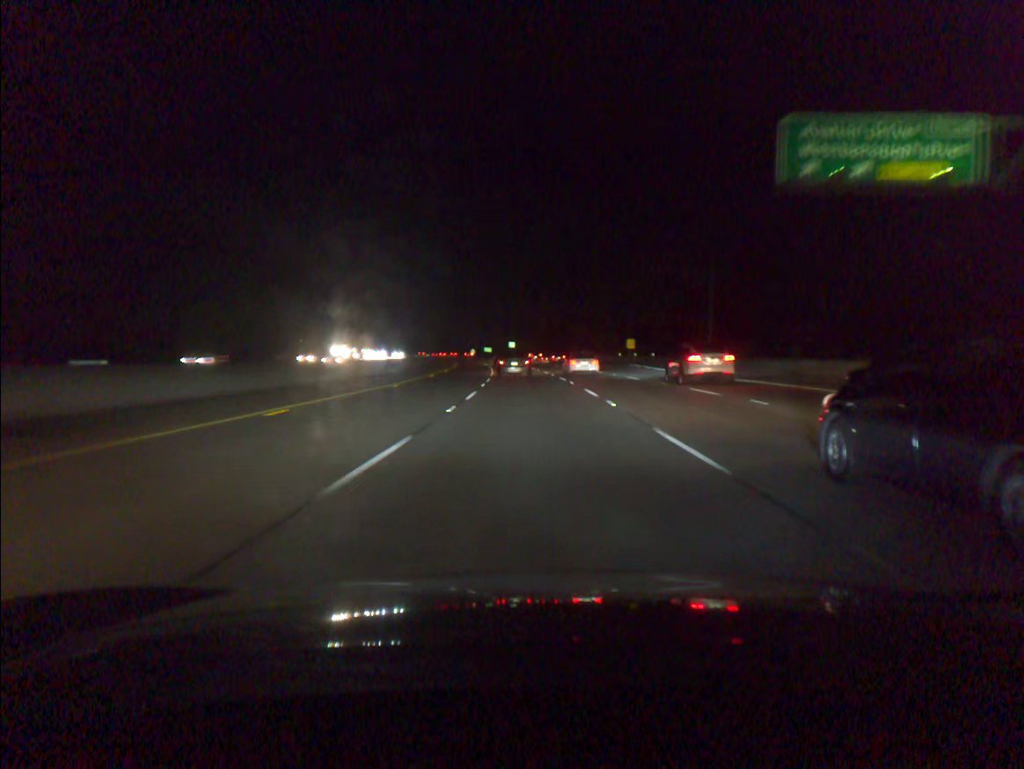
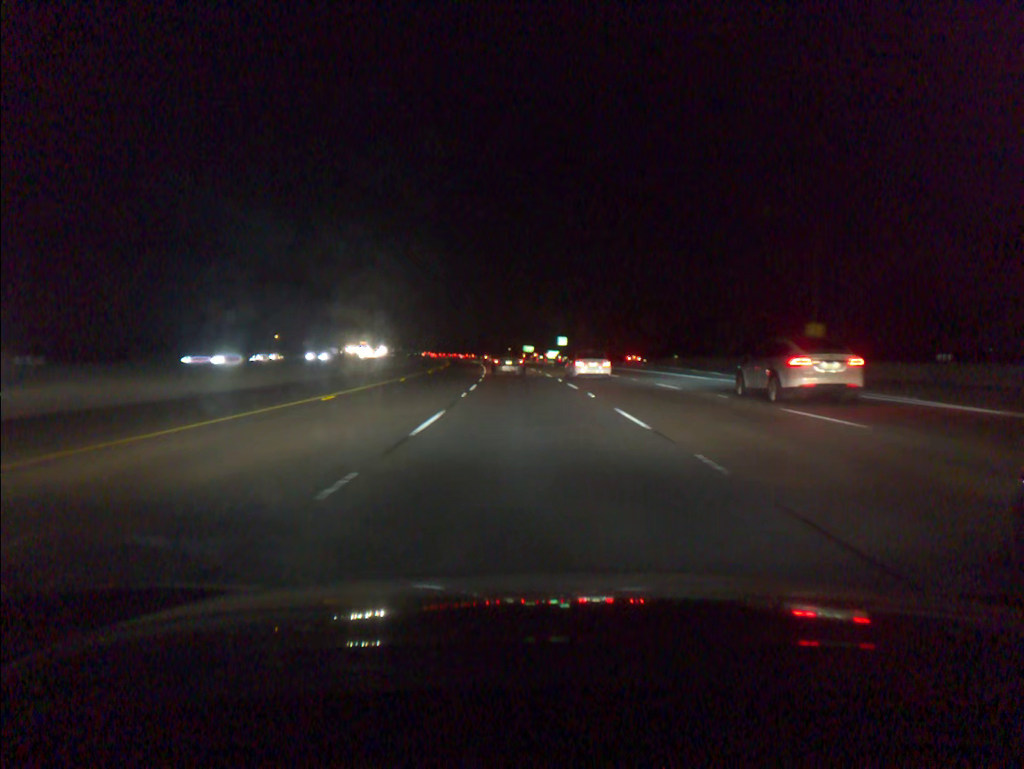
(-1.9, +68.2) m; -4°
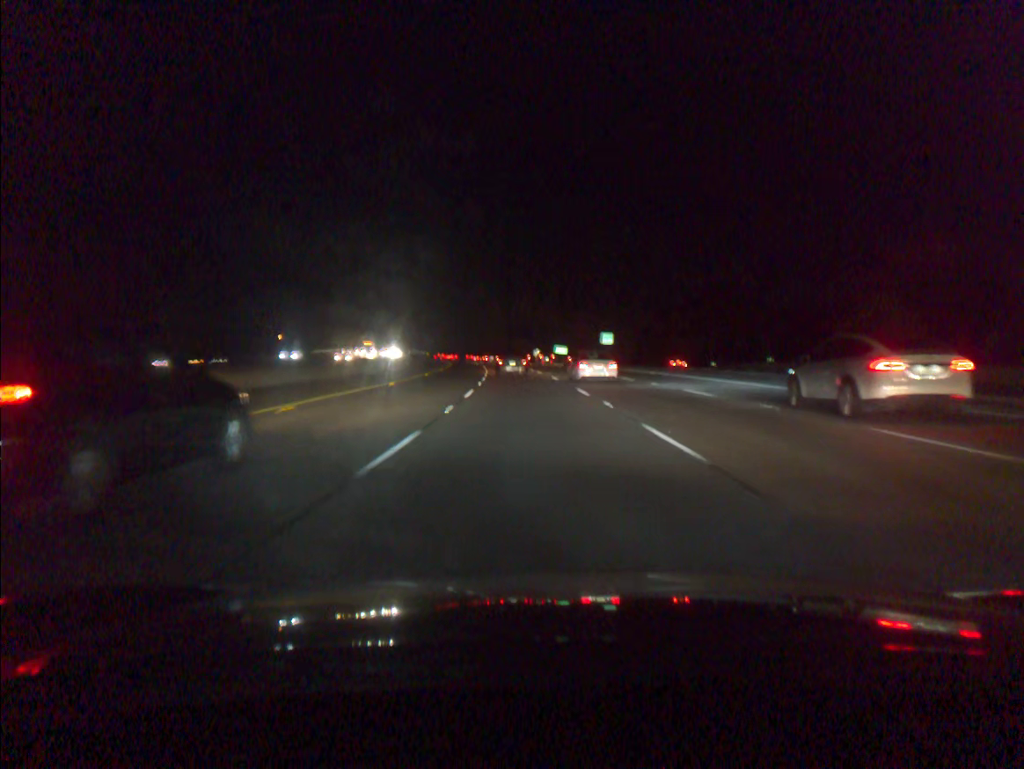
(-0.6, +33.2) m; -2°
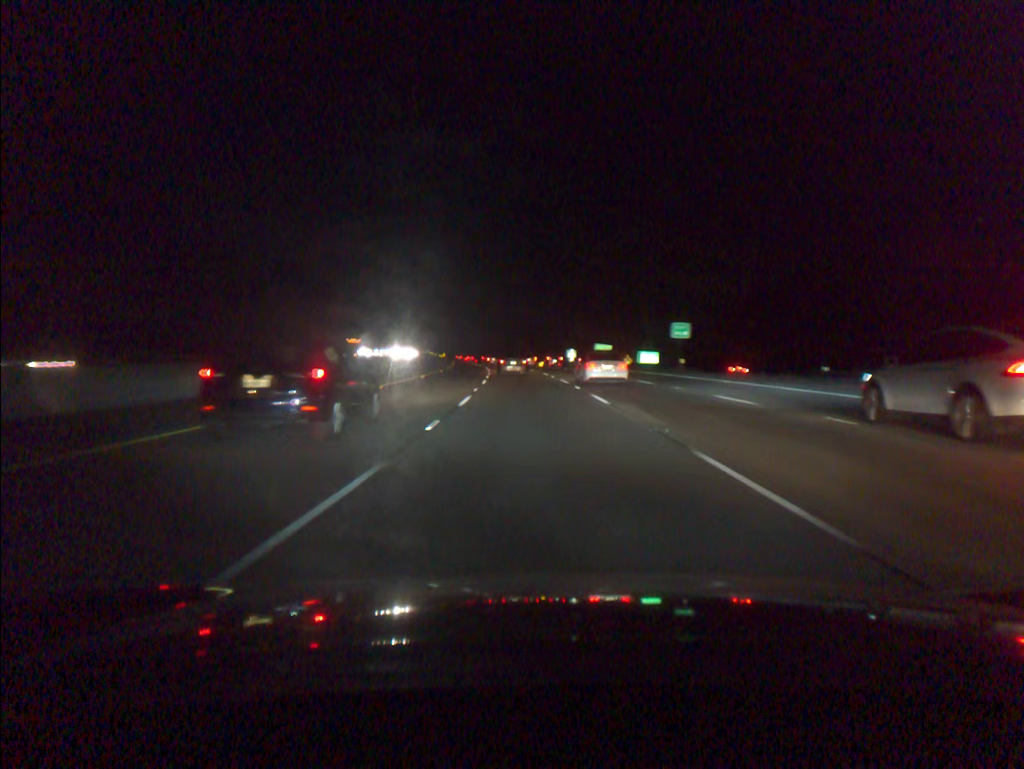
(-0.6, +32.8) m; -2°
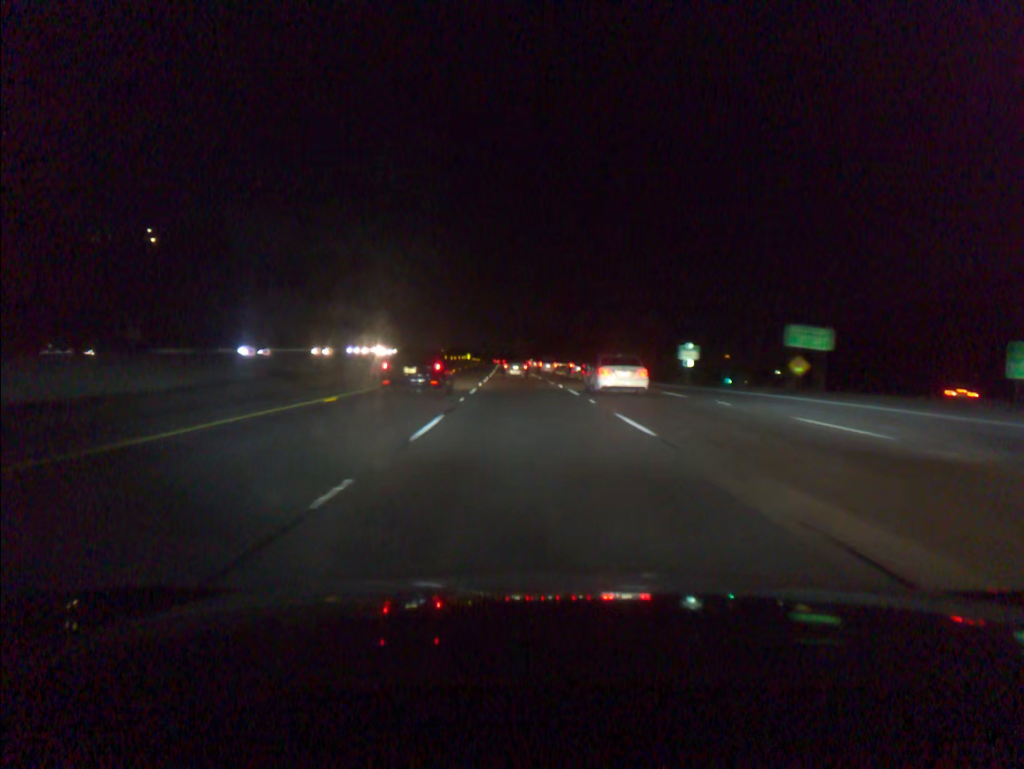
(-2.1, +65.4) m; -4°
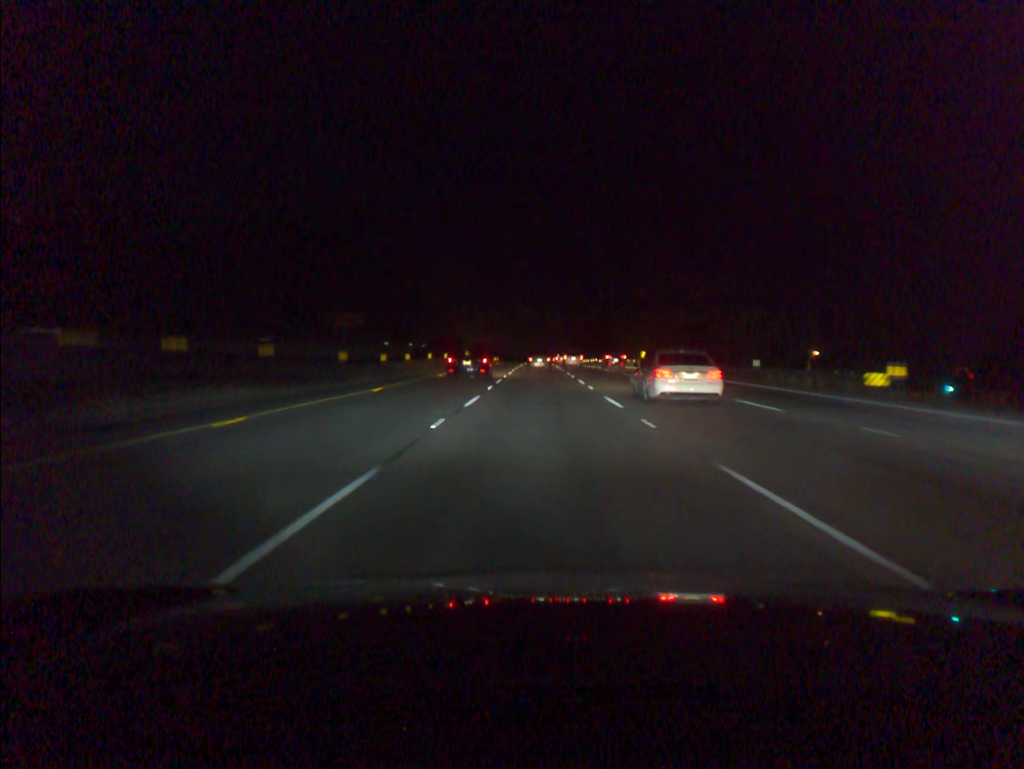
(-1.8, +66.7) m; -2°
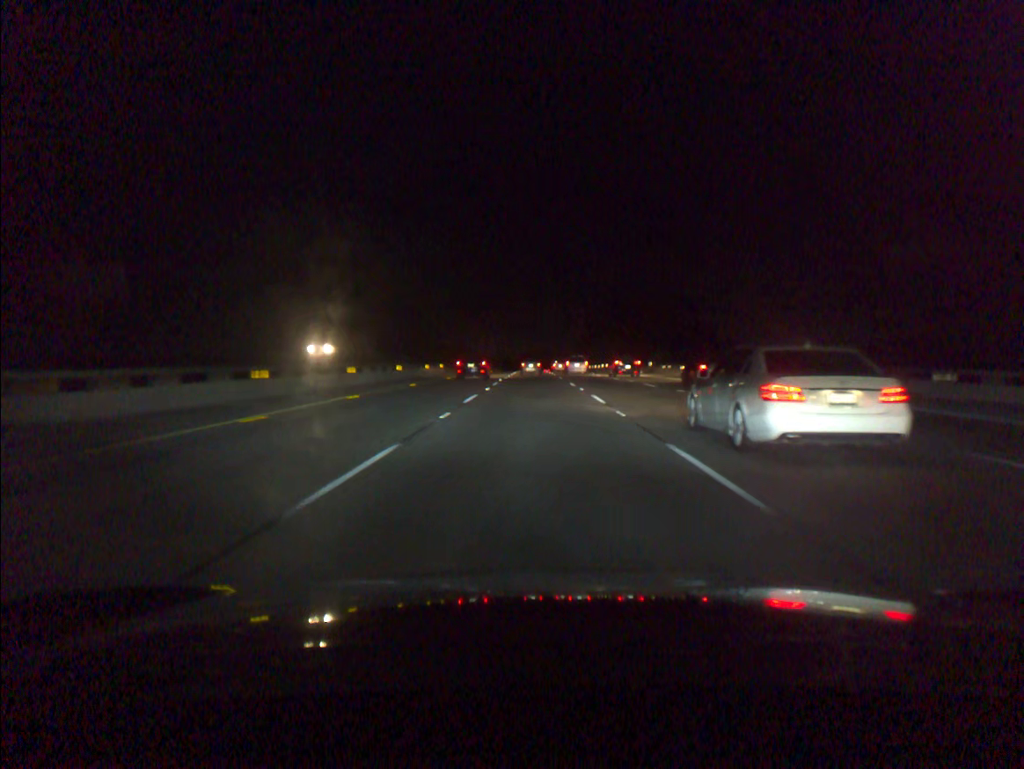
(+0.4, +85.2) m; 0°
